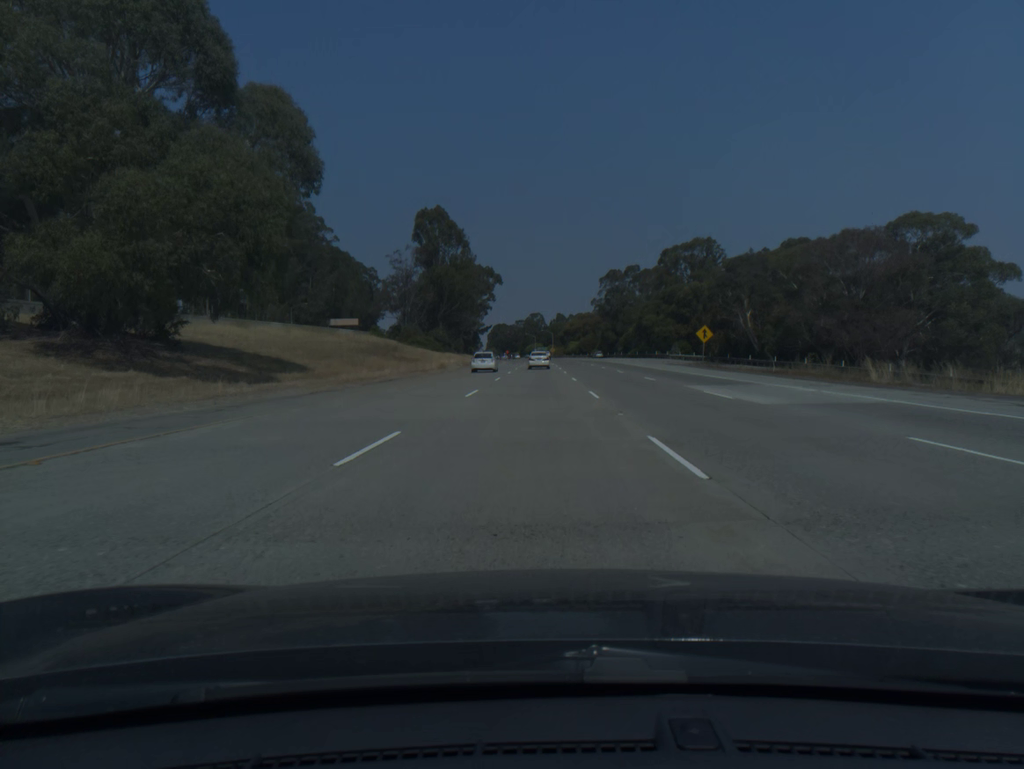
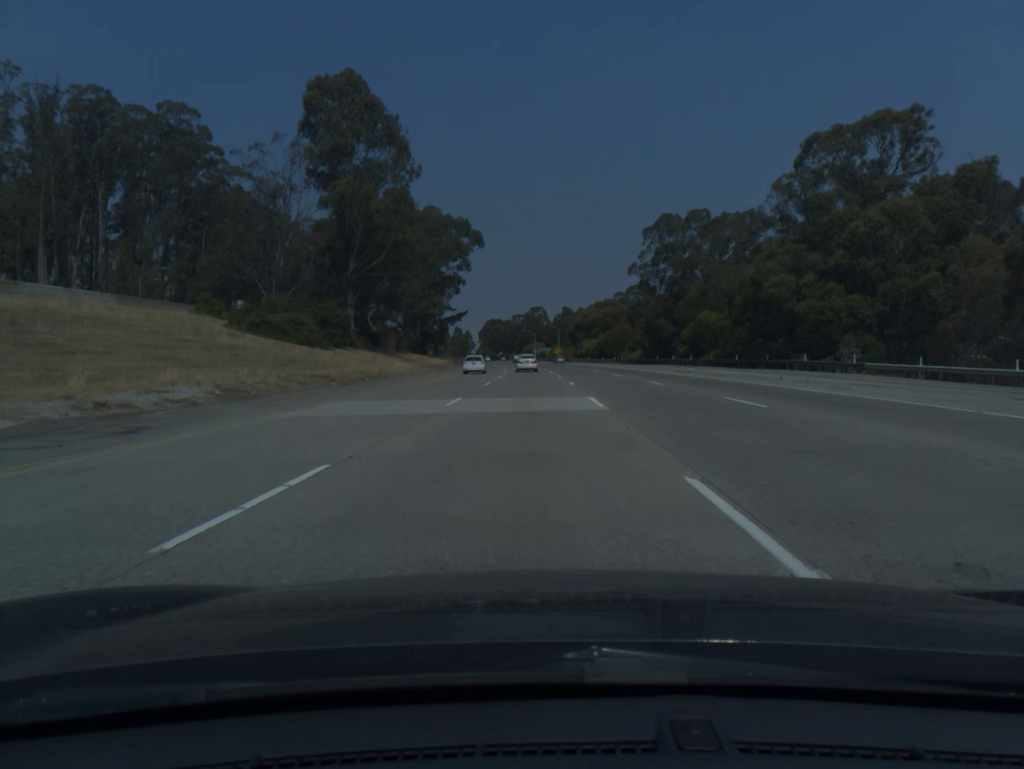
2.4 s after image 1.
(+0.3, +76.8) m; 0°
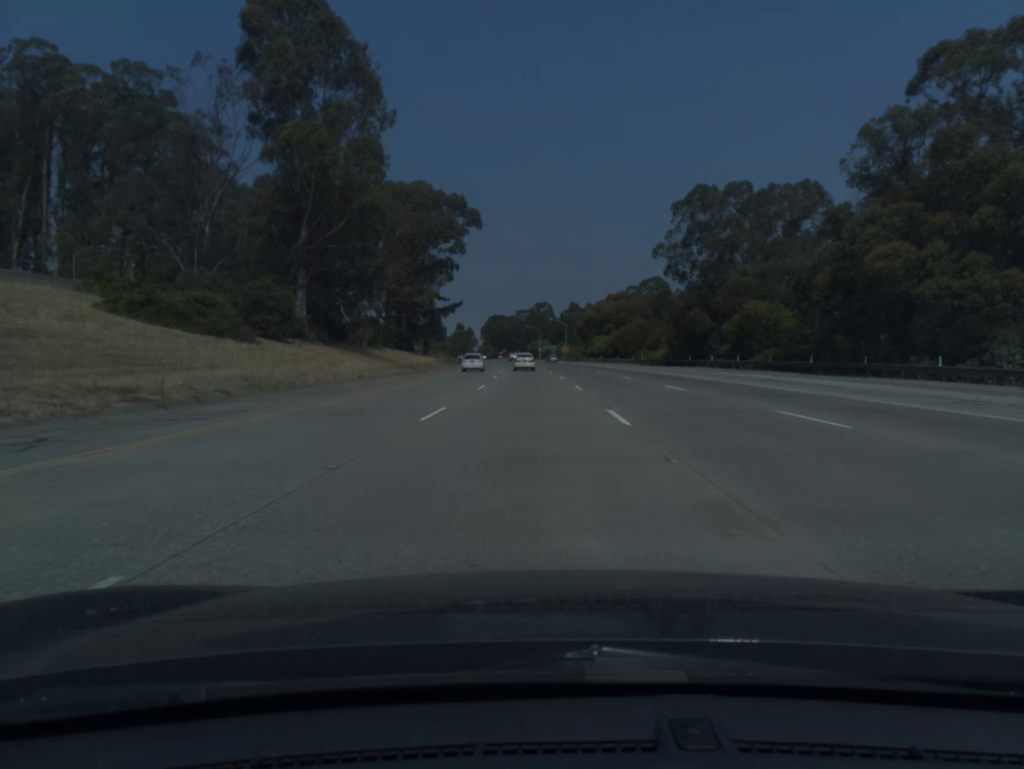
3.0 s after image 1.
(-0.1, +19.1) m; 0°
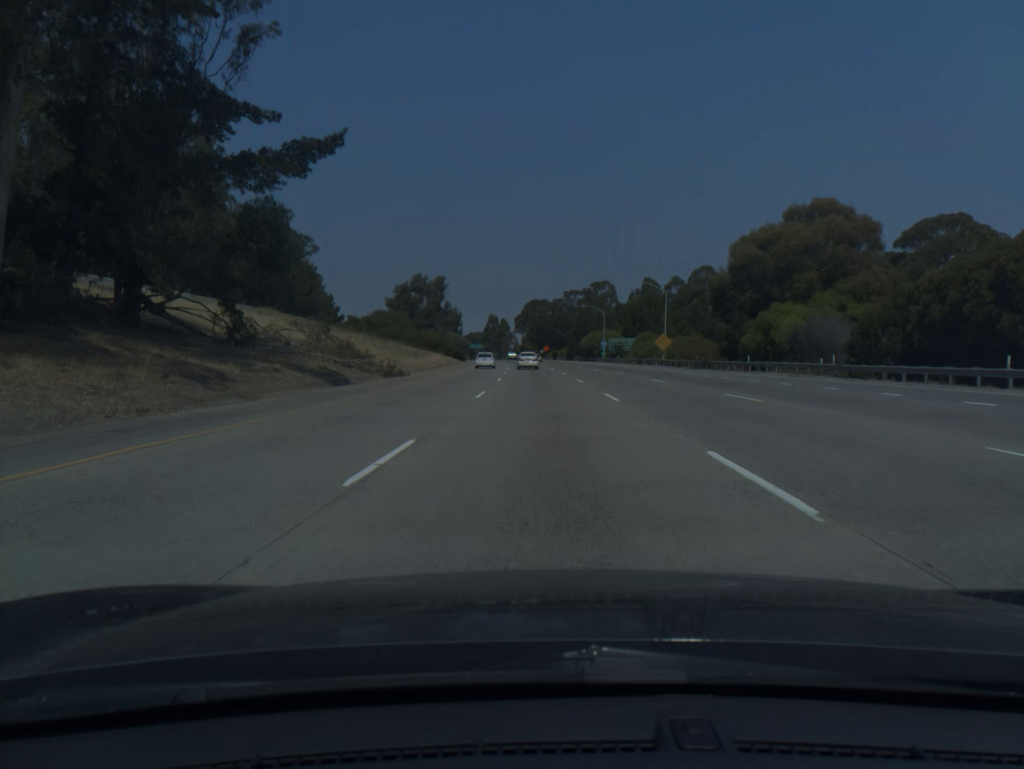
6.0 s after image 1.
(-2.7, +95.4) m; -3°
